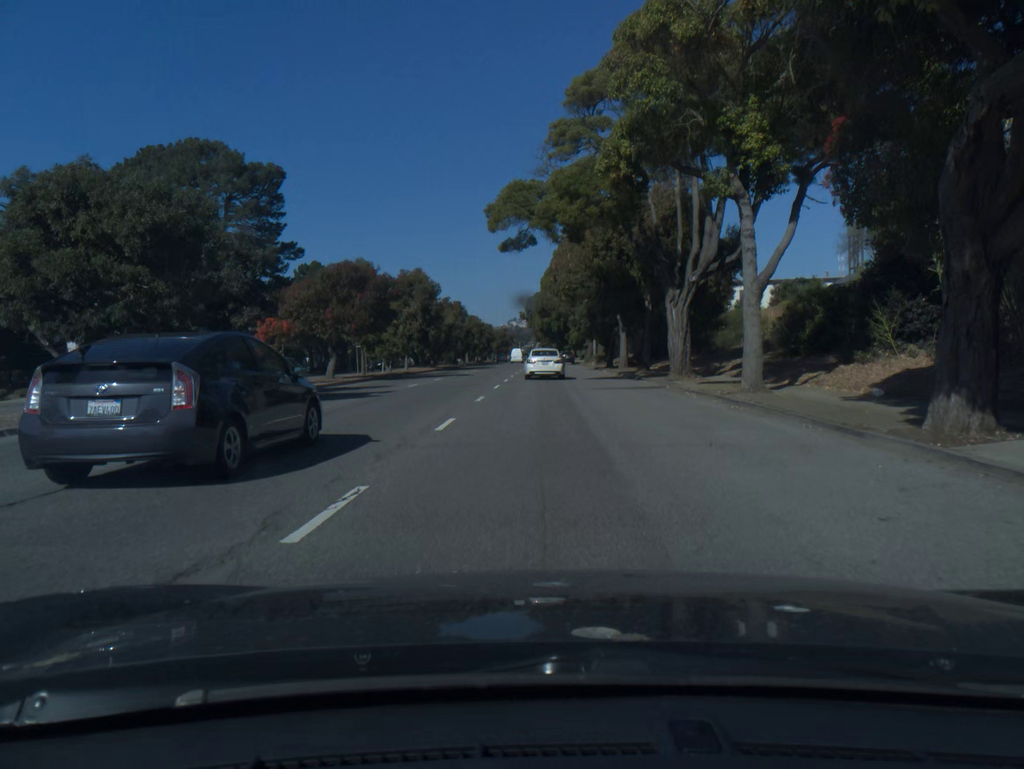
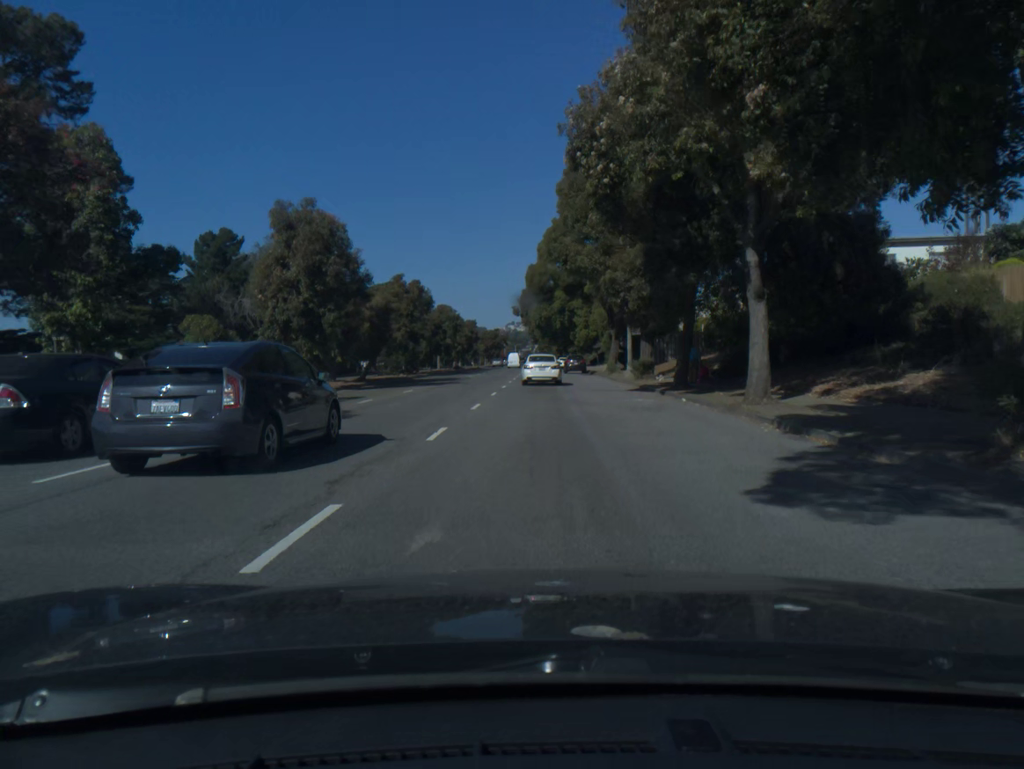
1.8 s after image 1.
(+0.1, +30.0) m; 0°
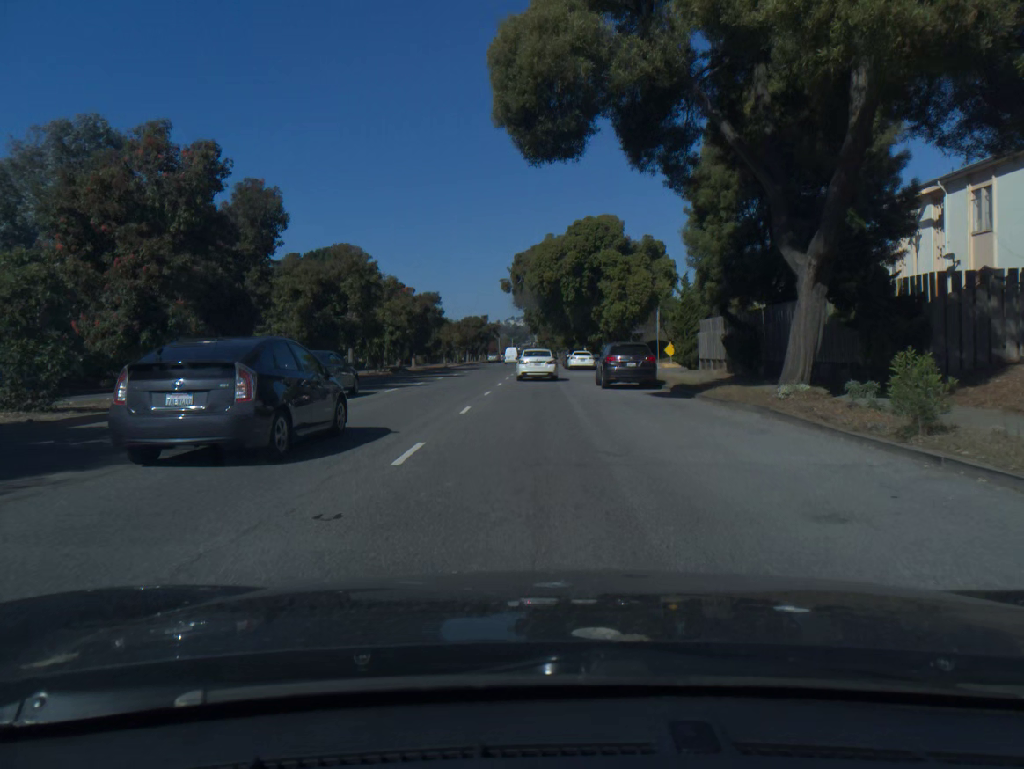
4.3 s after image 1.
(-0.1, +39.9) m; 0°
